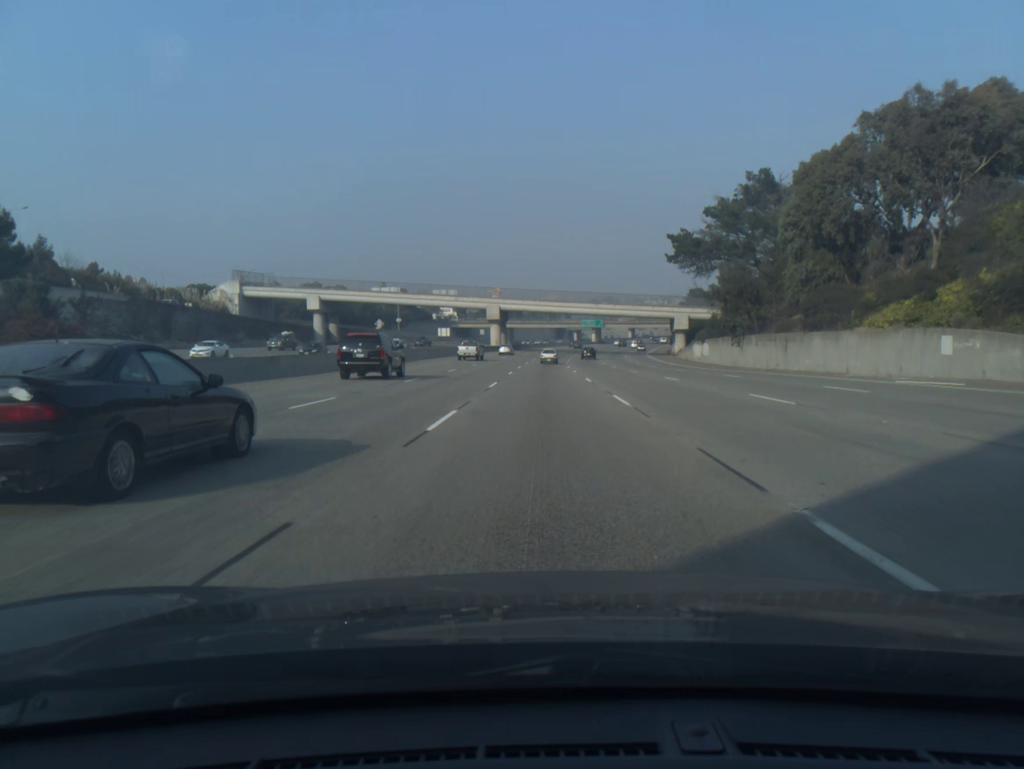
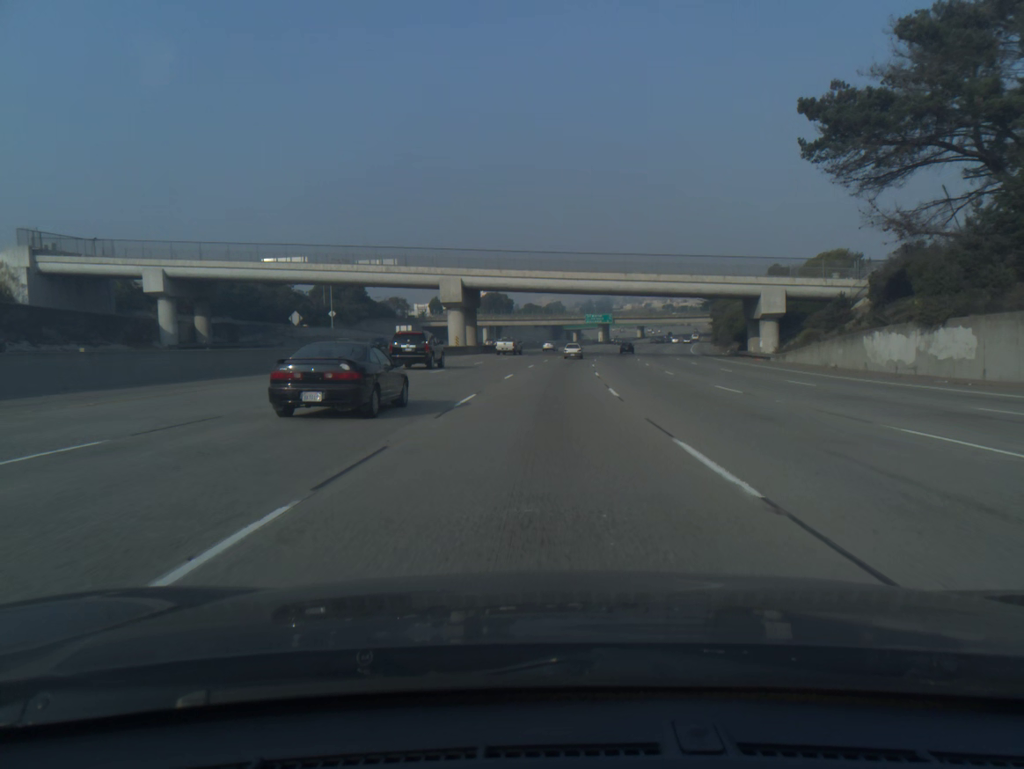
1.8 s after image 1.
(+0.2, +53.1) m; 0°
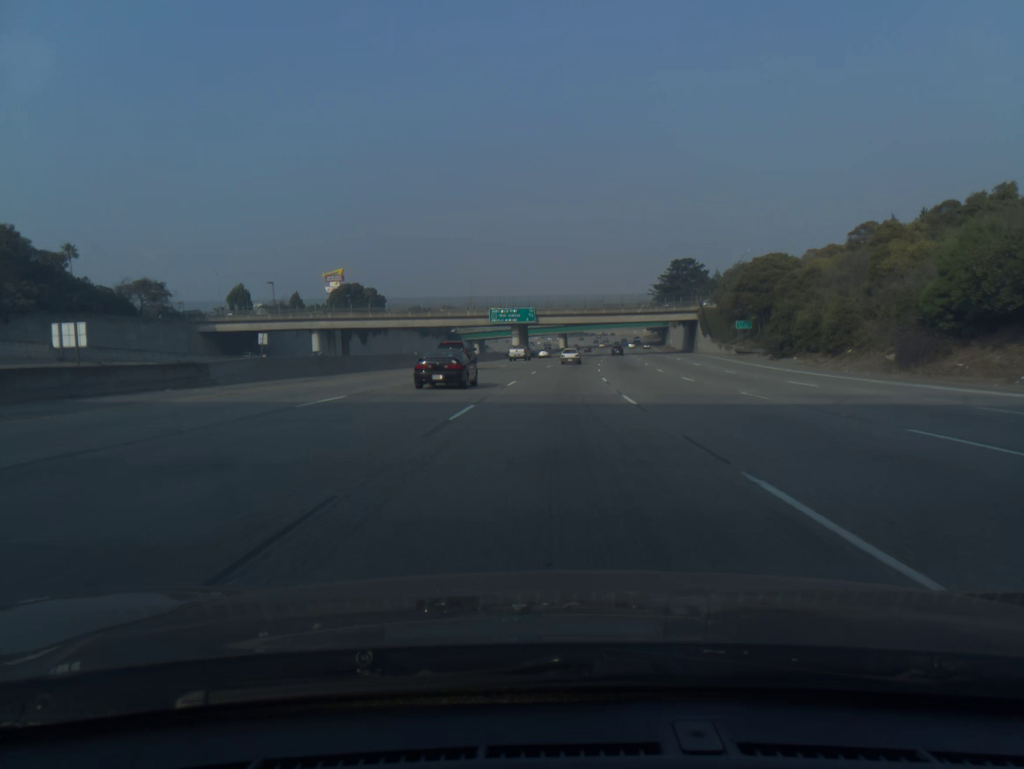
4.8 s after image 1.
(+4.4, +88.0) m; +7°
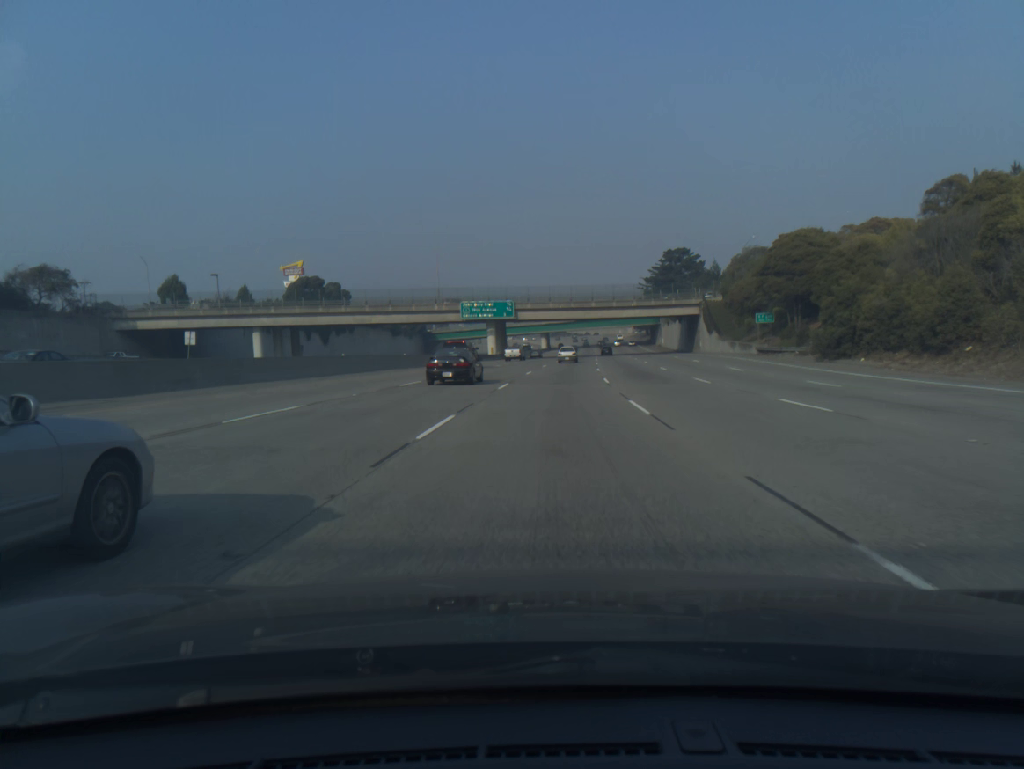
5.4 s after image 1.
(+0.2, +17.6) m; +1°
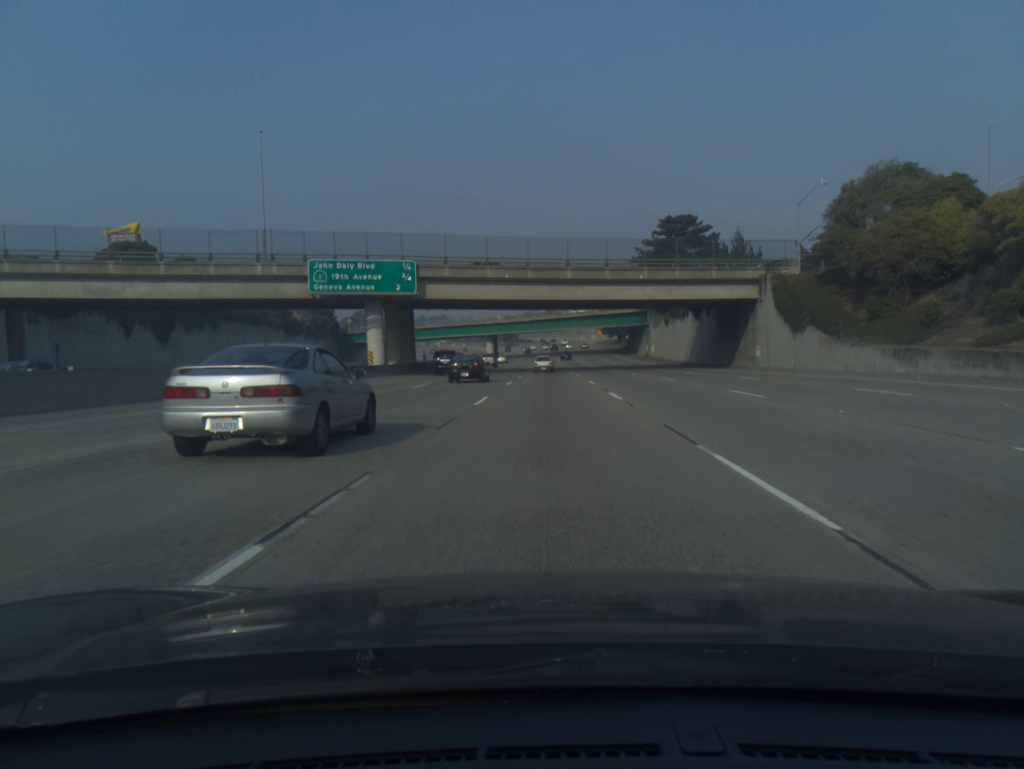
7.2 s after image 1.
(+1.6, +52.4) m; +3°
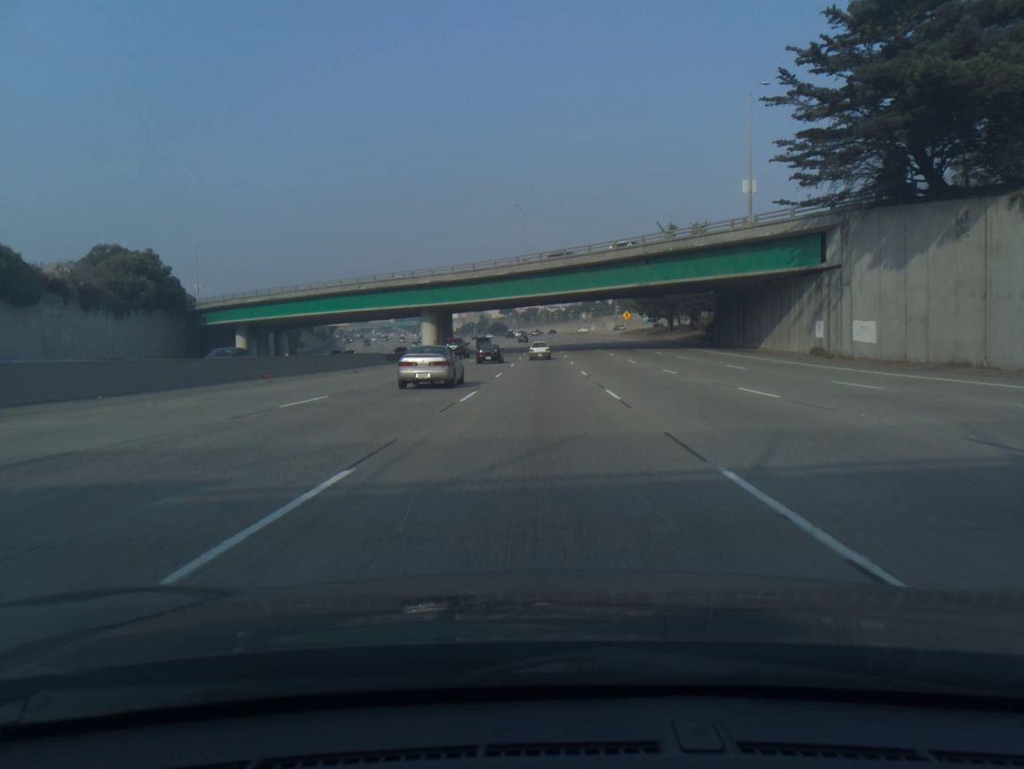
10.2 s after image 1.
(+0.9, +86.2) m; 0°
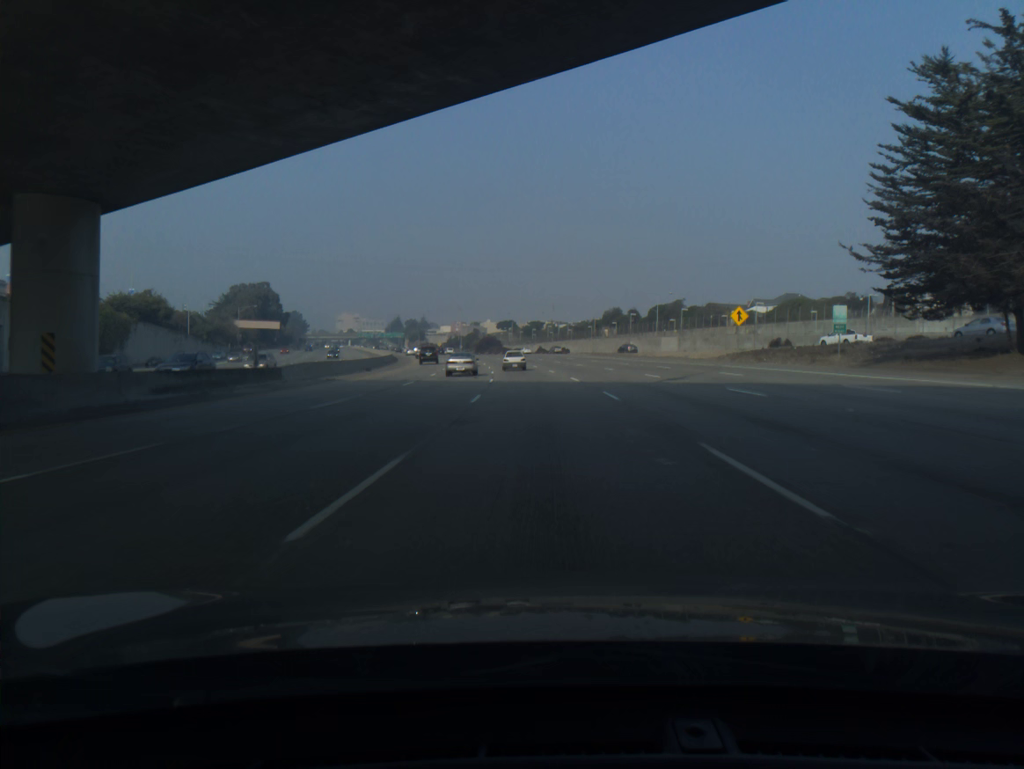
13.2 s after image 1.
(-0.3, +84.1) m; -1°
